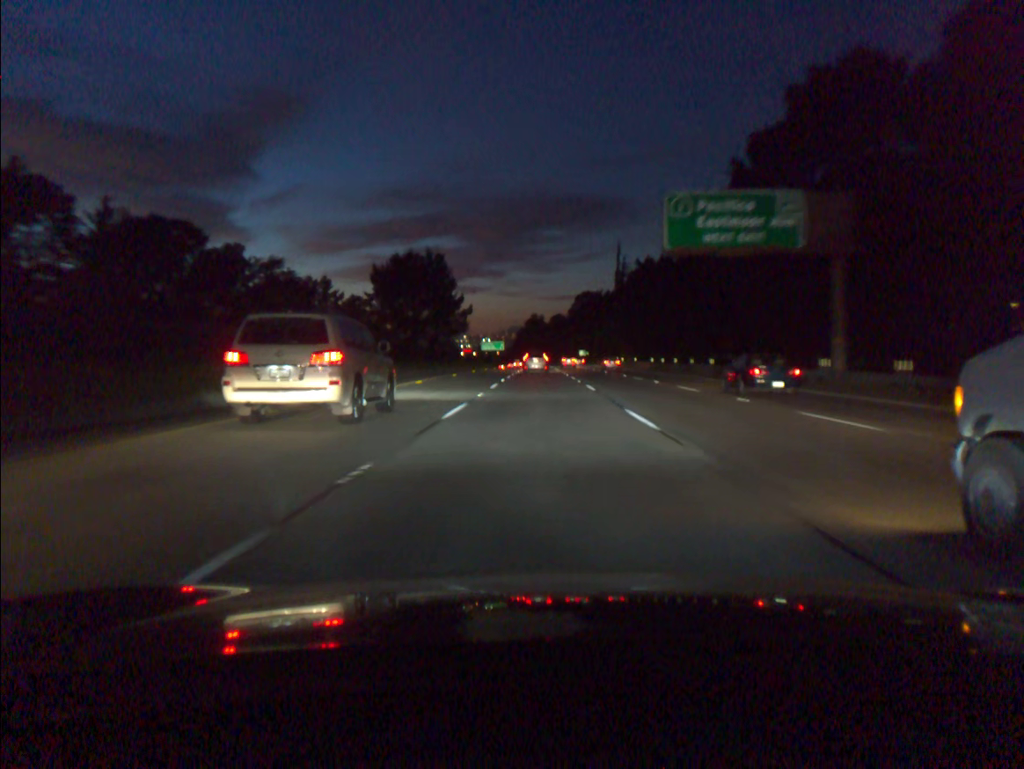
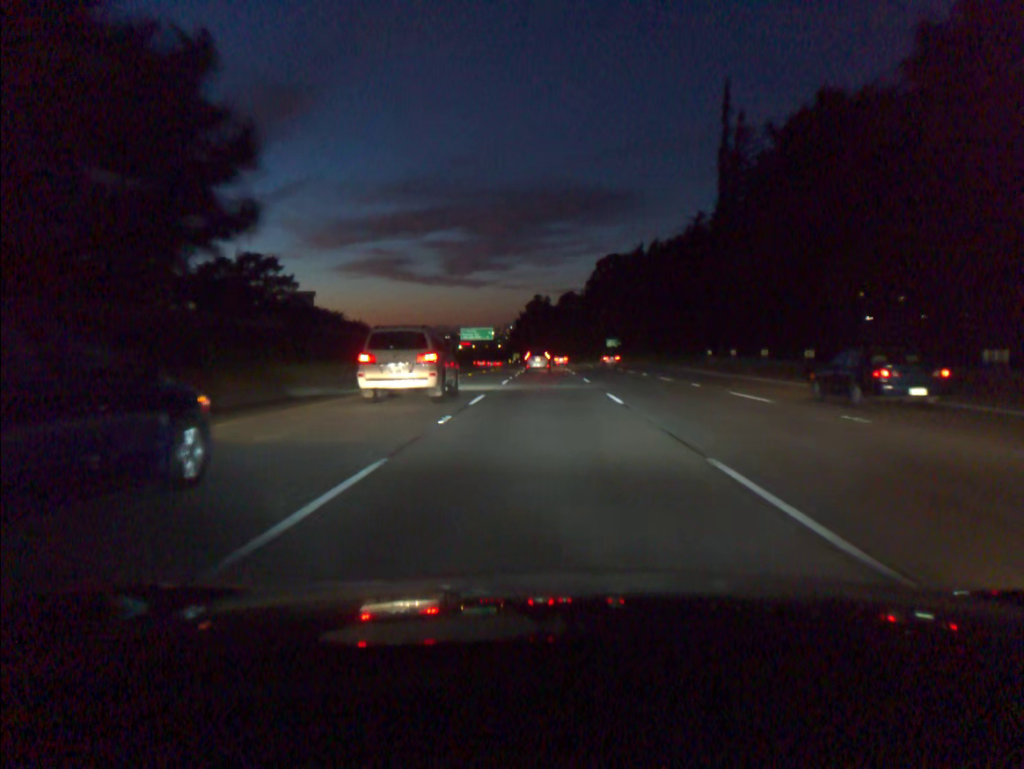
(-0.2, +81.4) m; 0°
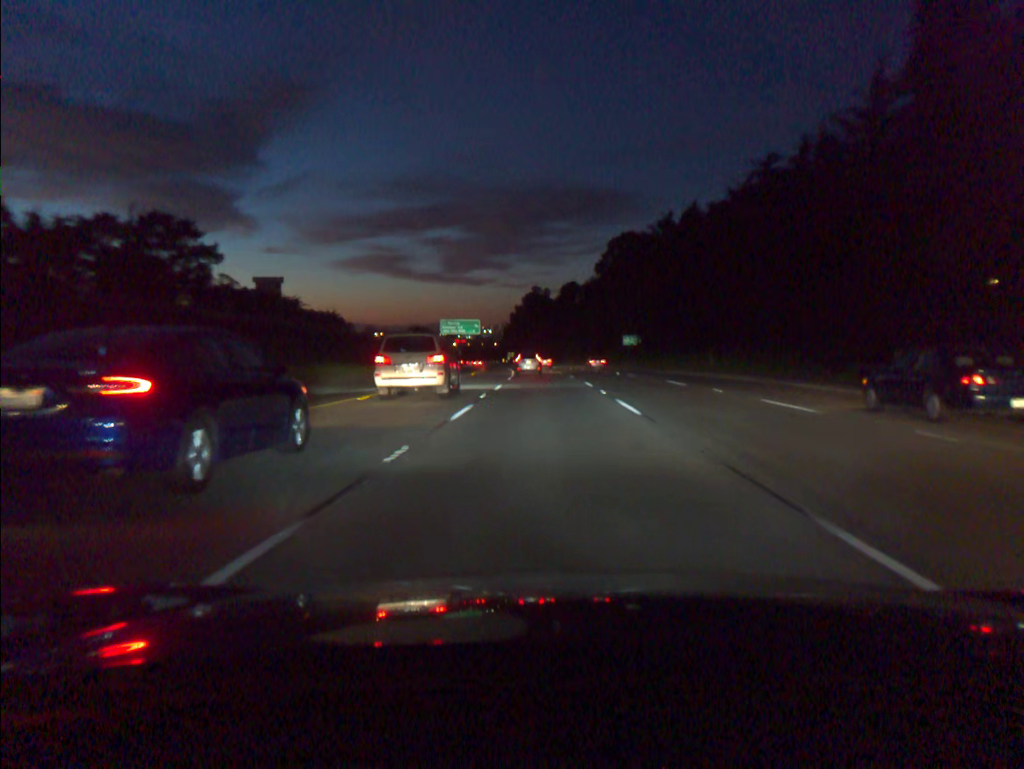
(0.0, +32.5) m; 0°
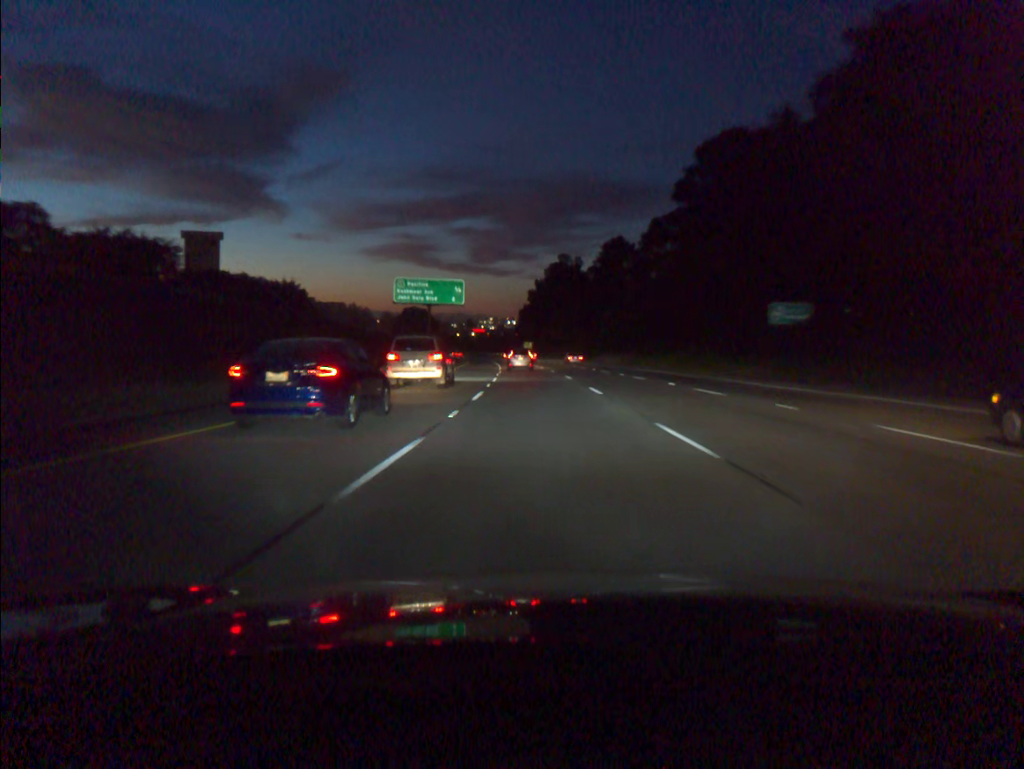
(-0.6, +65.0) m; -2°
